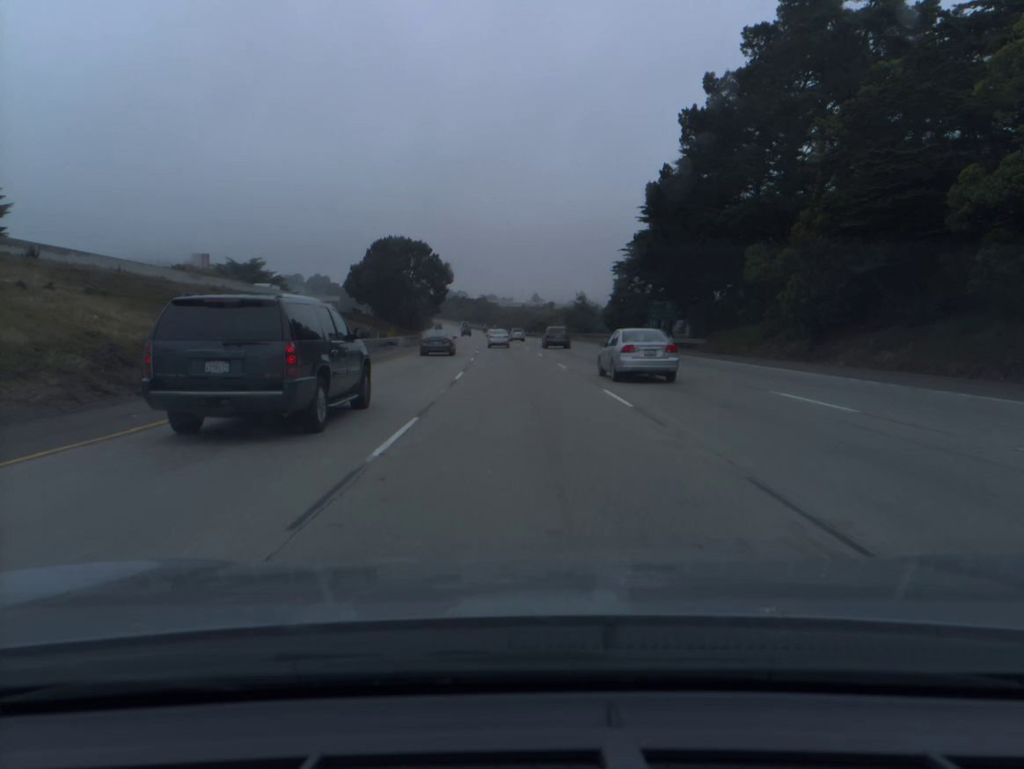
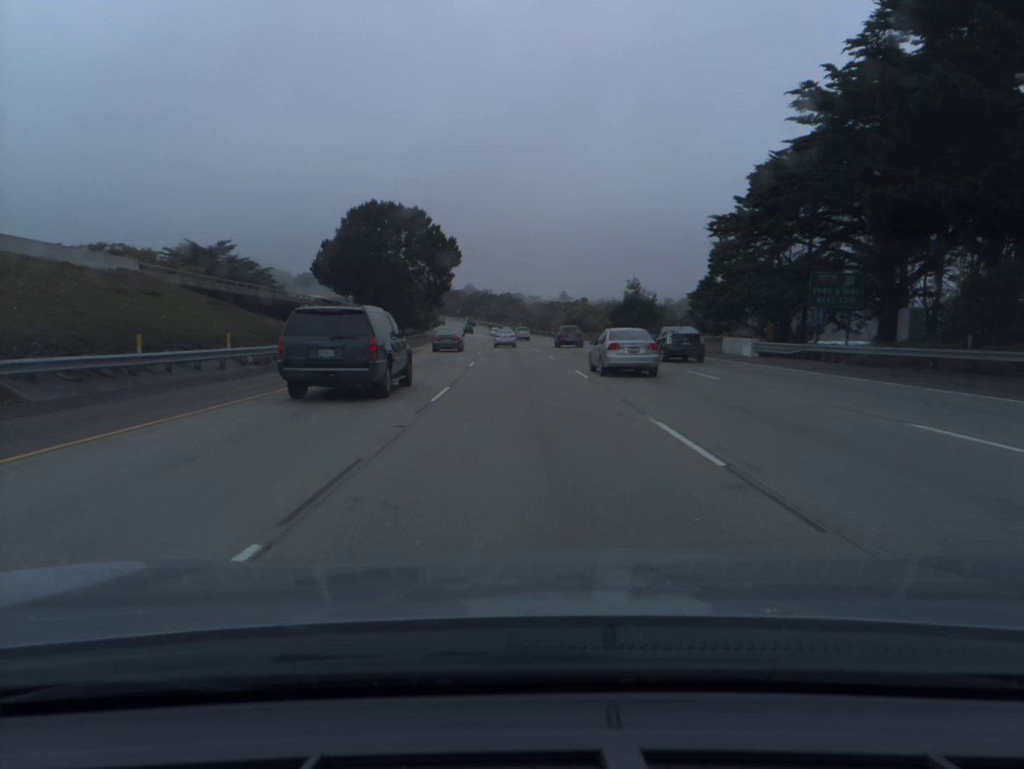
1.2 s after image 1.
(-0.6, +35.4) m; -2°
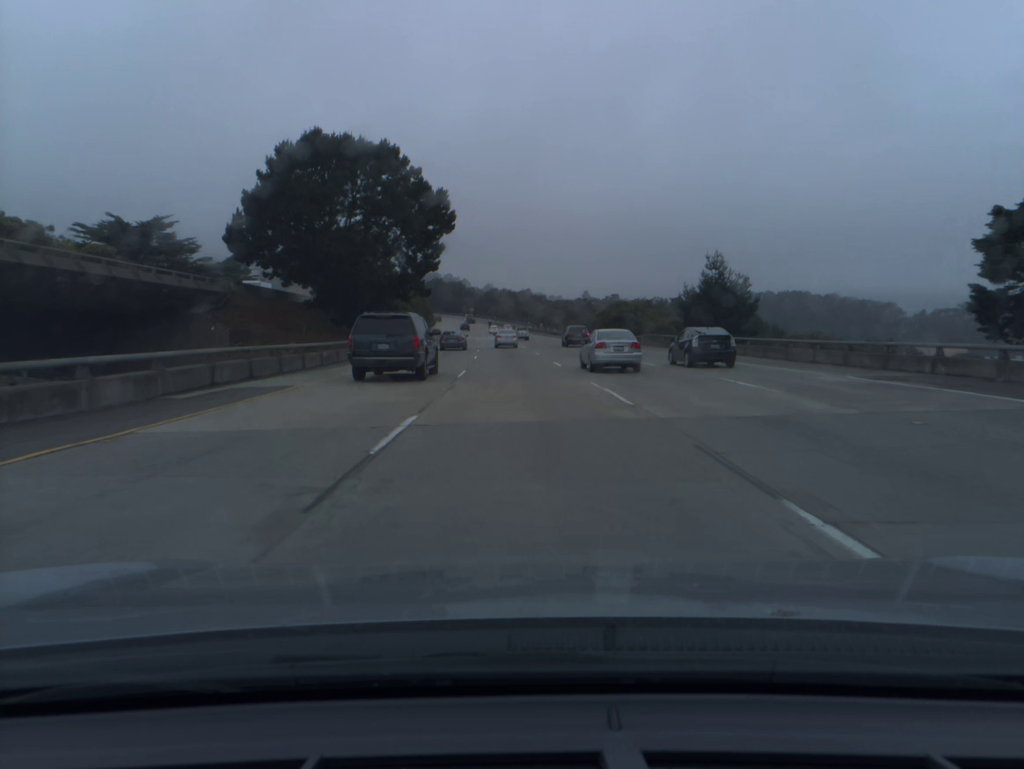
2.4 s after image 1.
(-0.5, +35.1) m; -1°
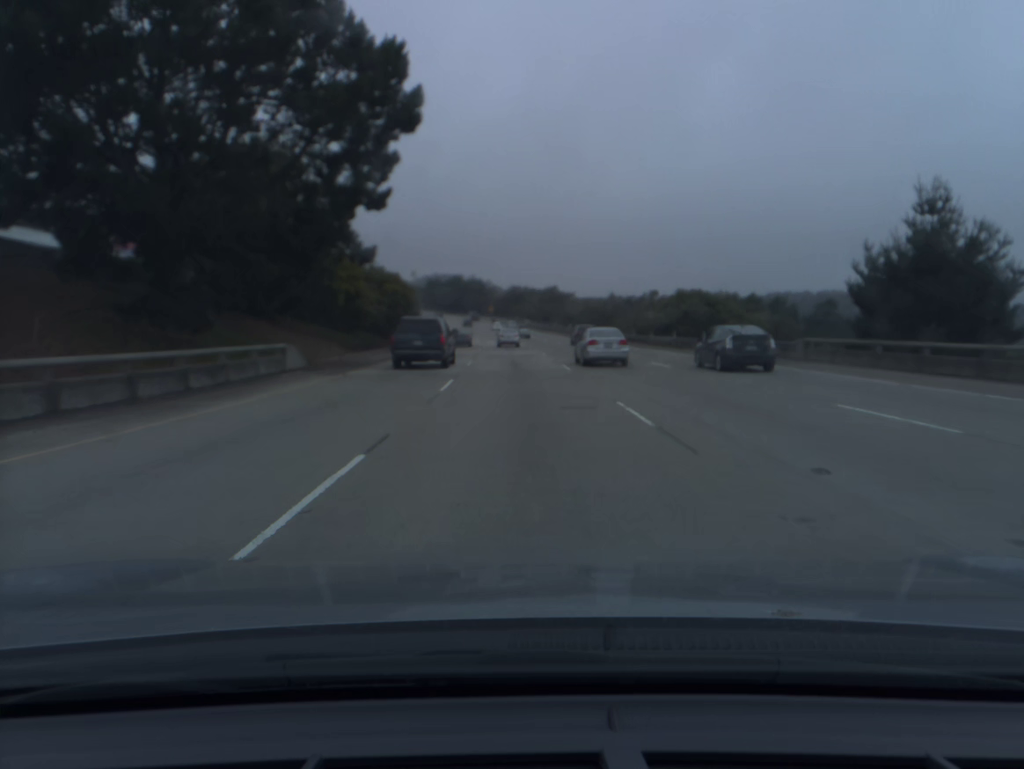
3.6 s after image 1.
(-0.5, +34.8) m; -2°
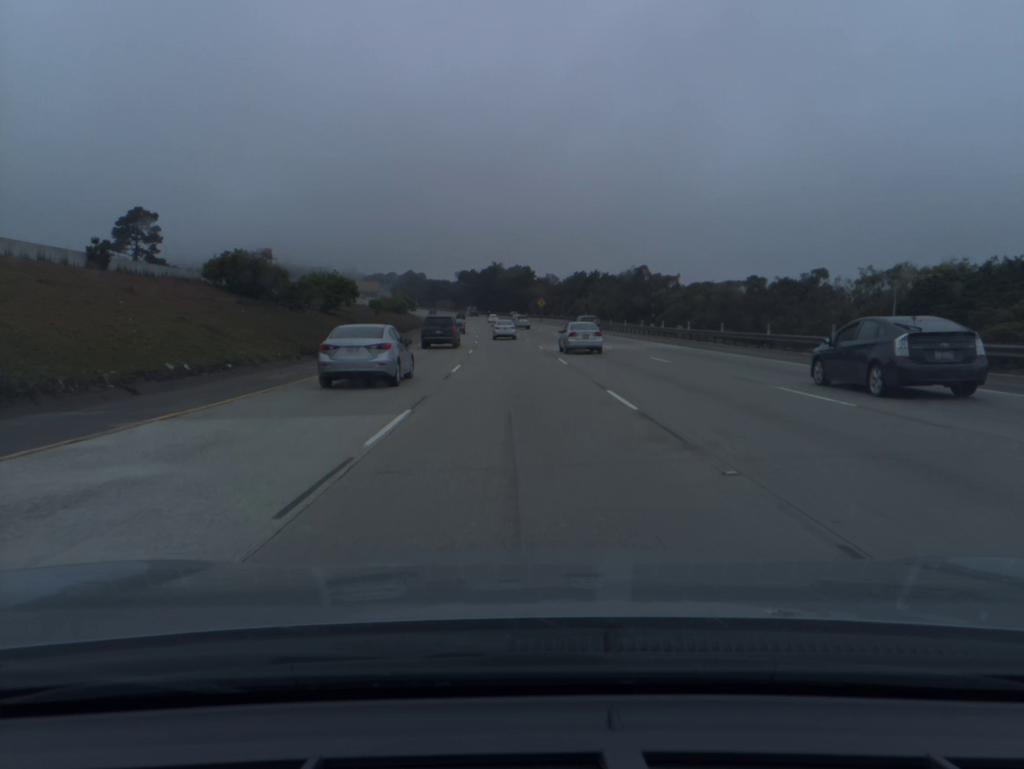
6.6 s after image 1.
(-3.0, +86.9) m; -4°
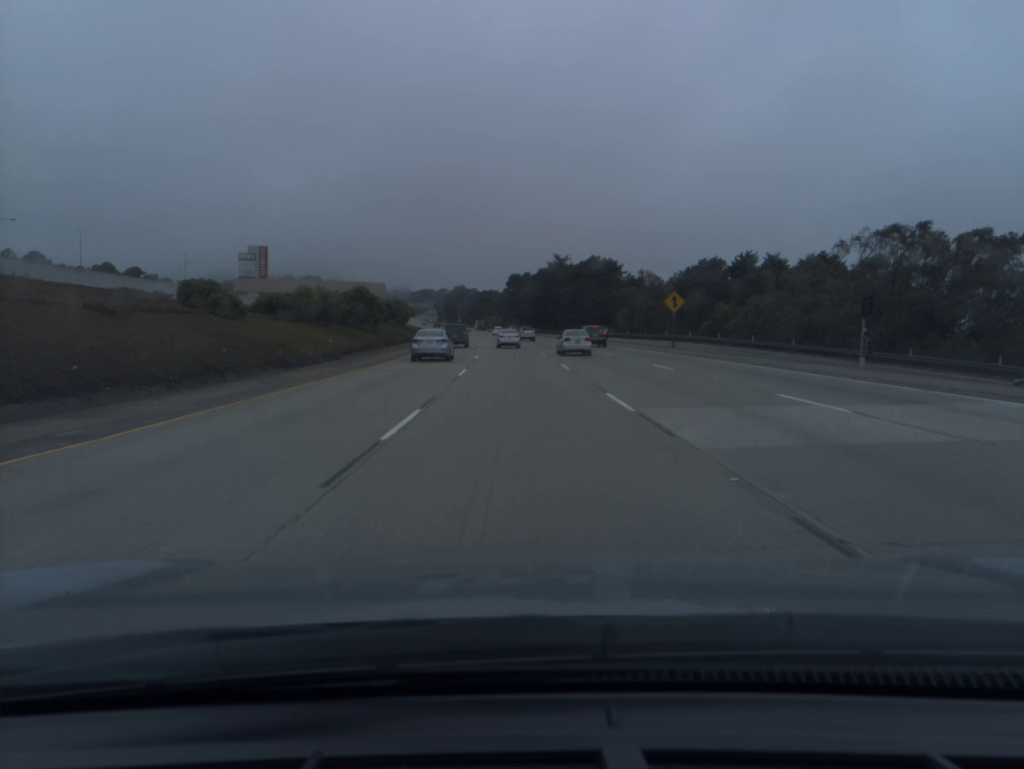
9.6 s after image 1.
(-3.2, +86.6) m; -4°
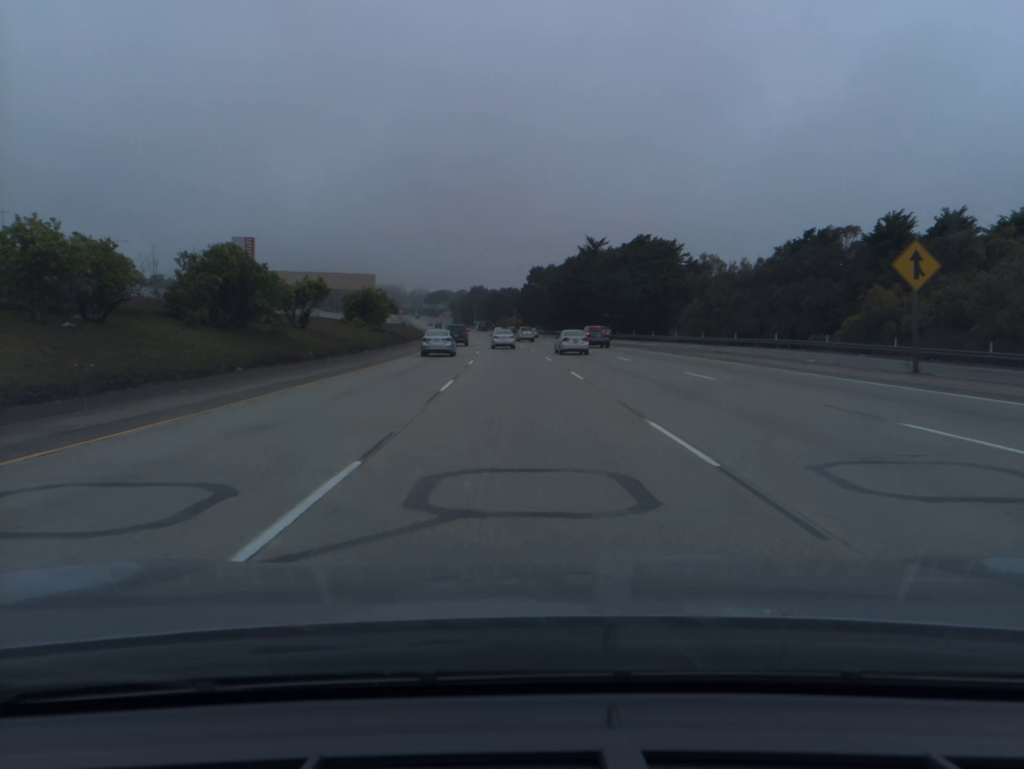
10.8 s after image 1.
(-0.4, +34.6) m; -2°
